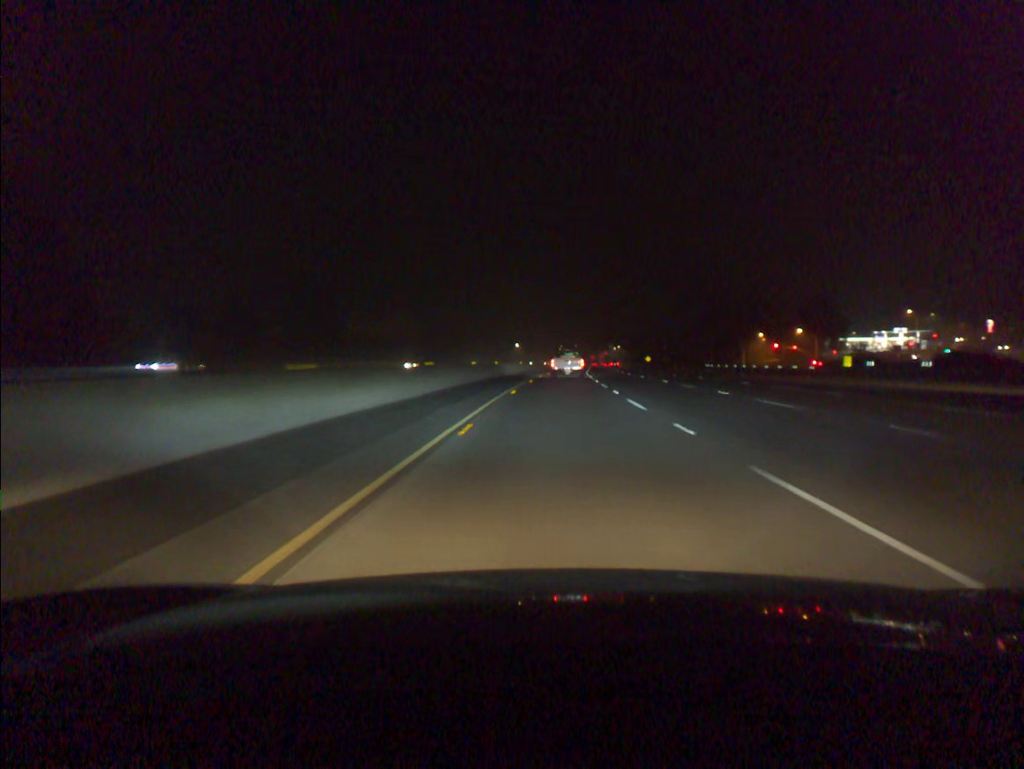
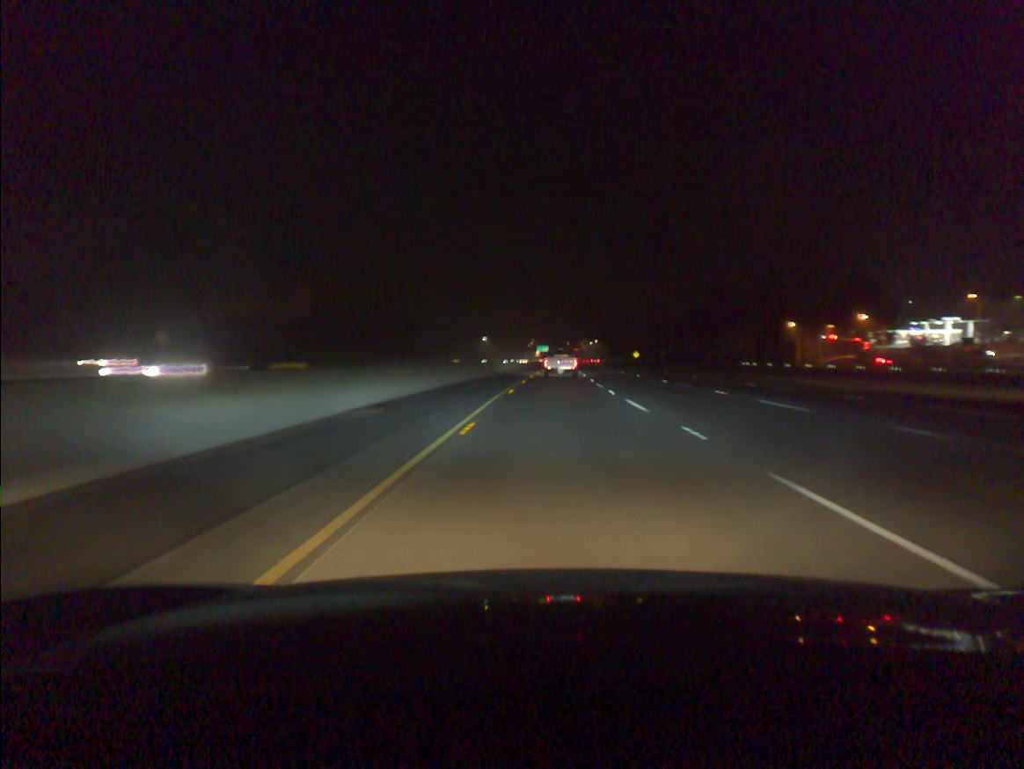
(+0.7, +43.4) m; +2°
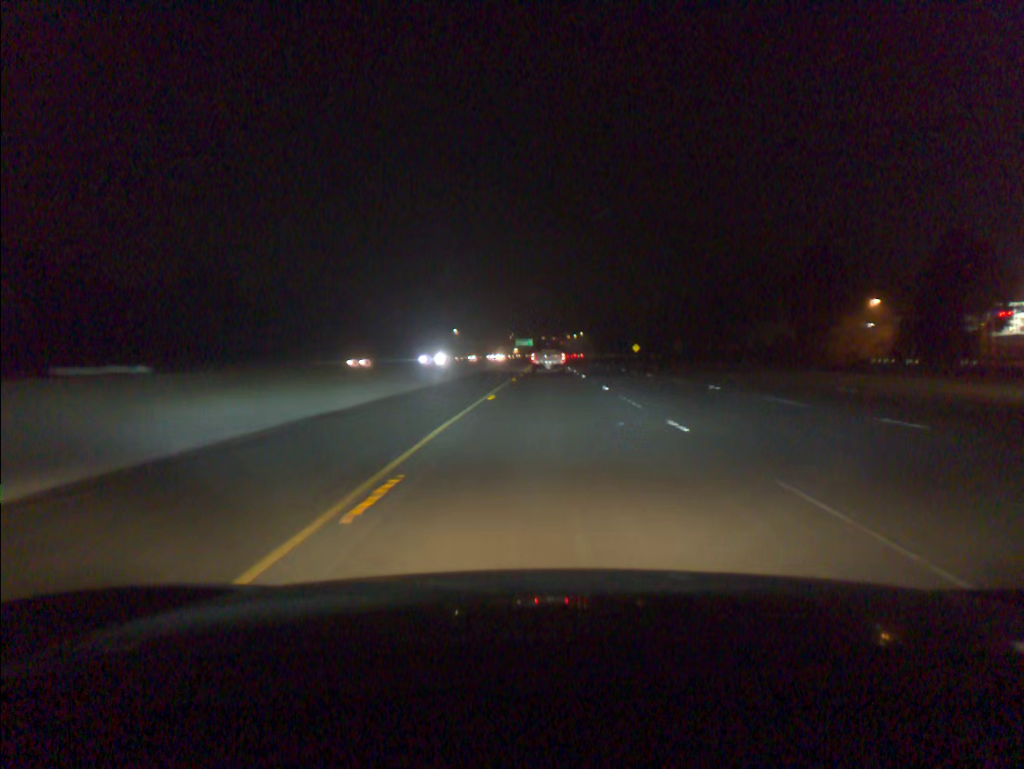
(+0.7, +44.1) m; +1°
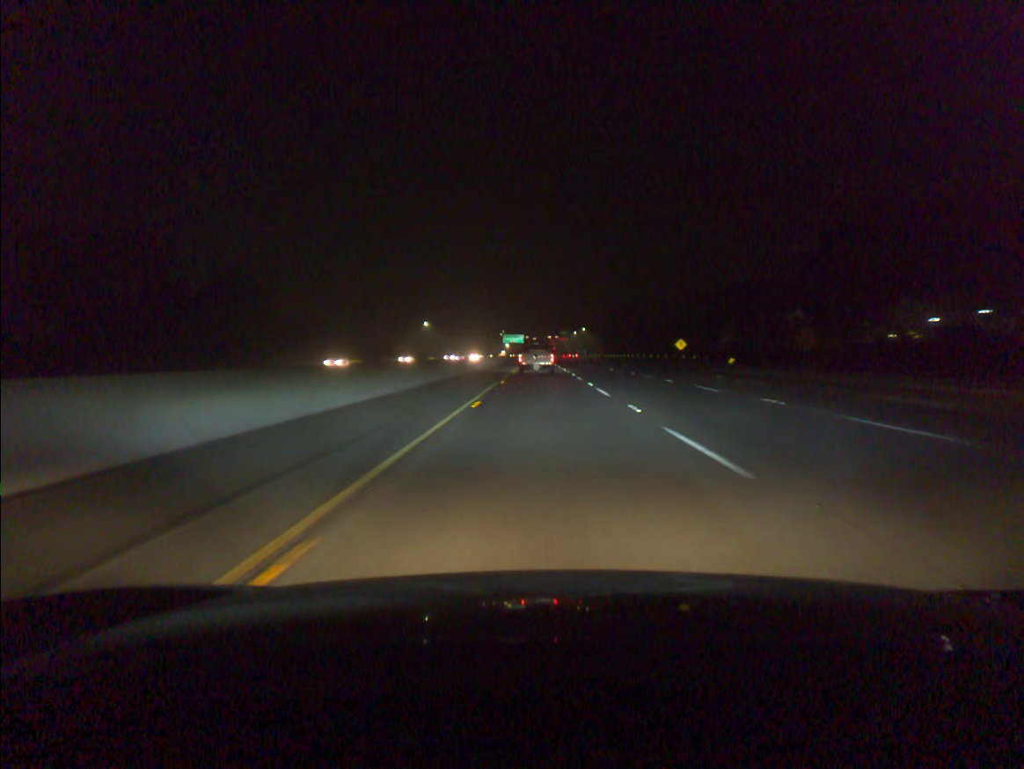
(+0.5, +67.2) m; 0°
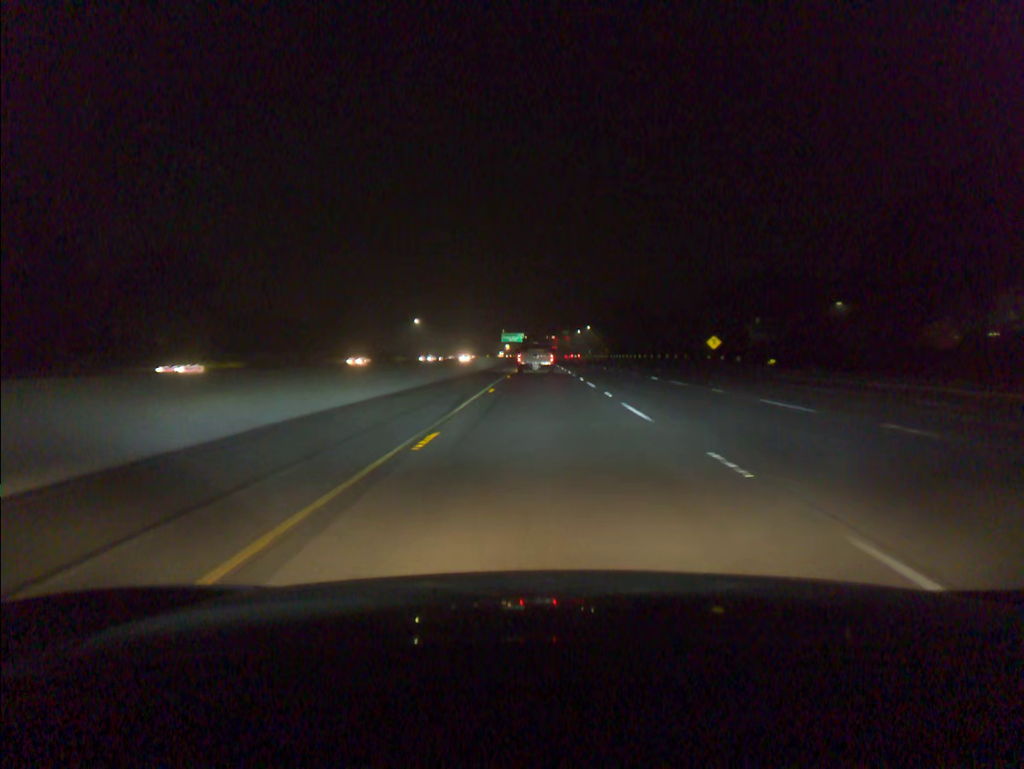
(0.0, +22.4) m; 0°
